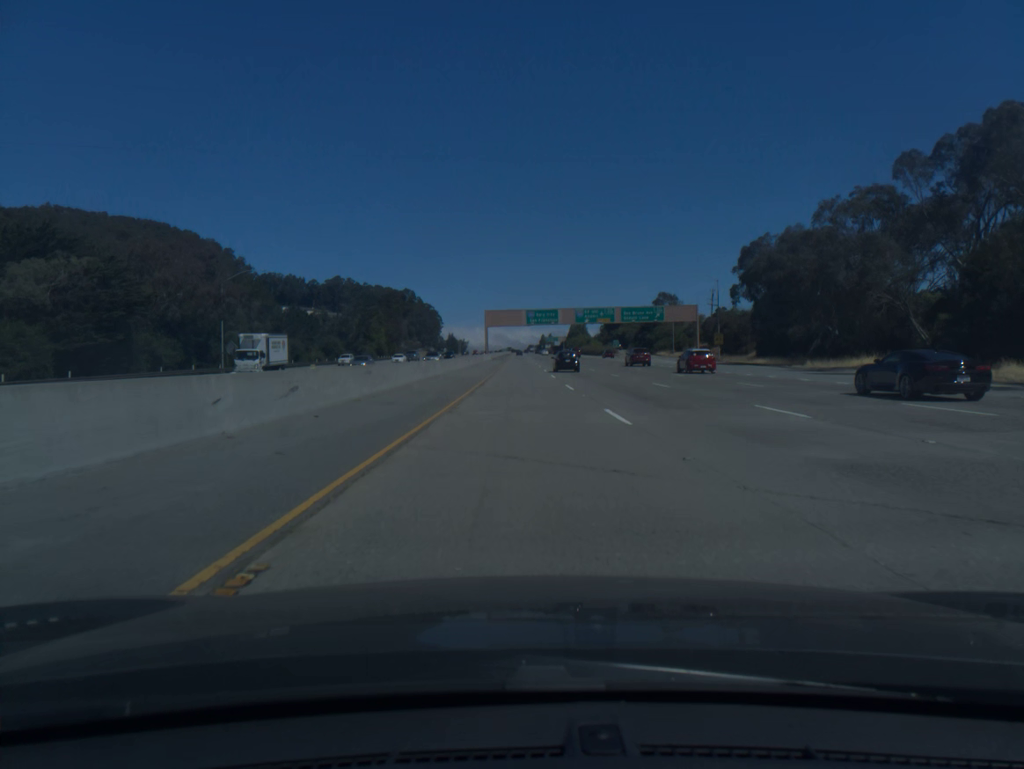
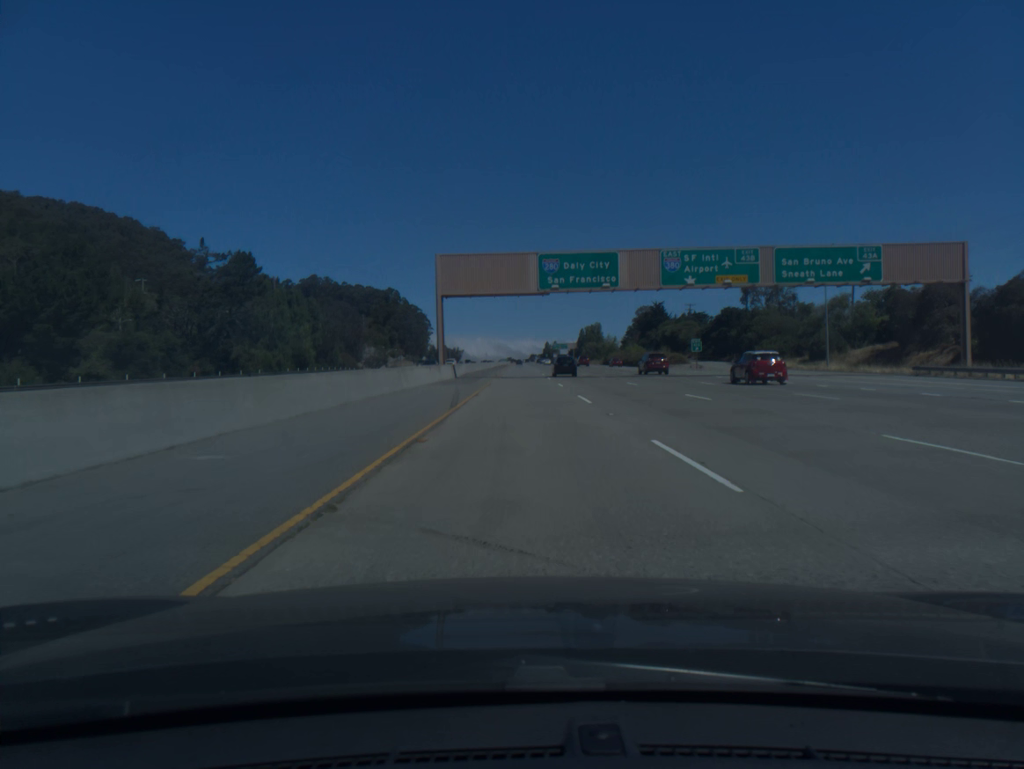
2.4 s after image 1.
(+0.1, +79.7) m; 0°
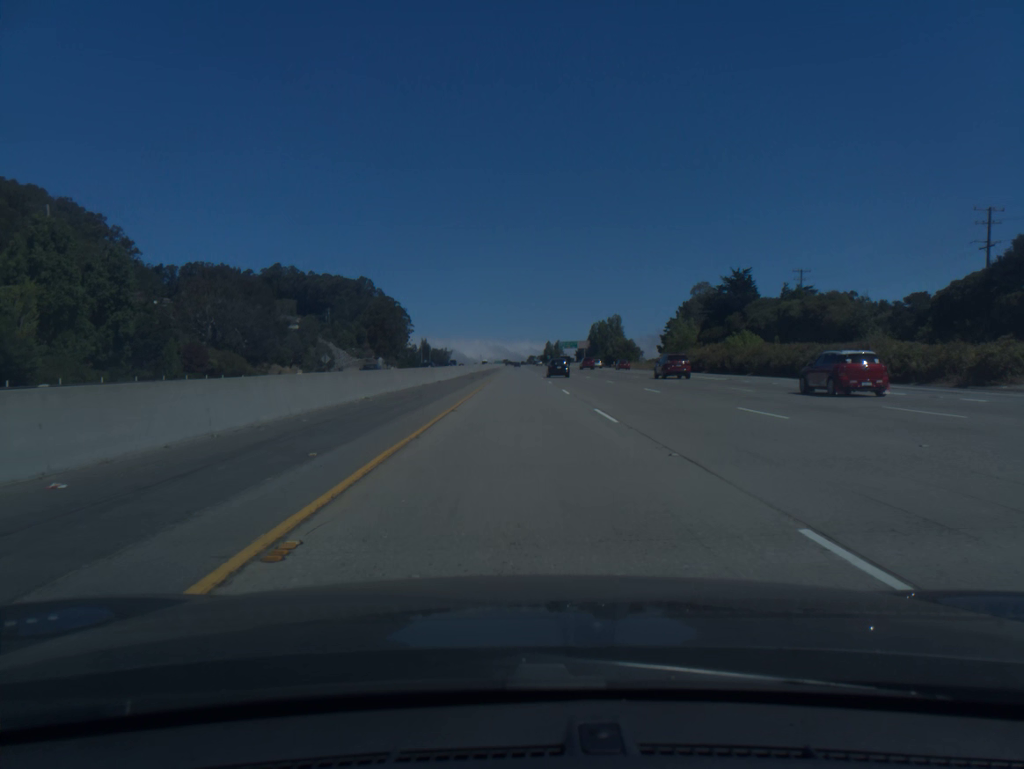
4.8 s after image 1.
(+0.2, +79.8) m; 0°
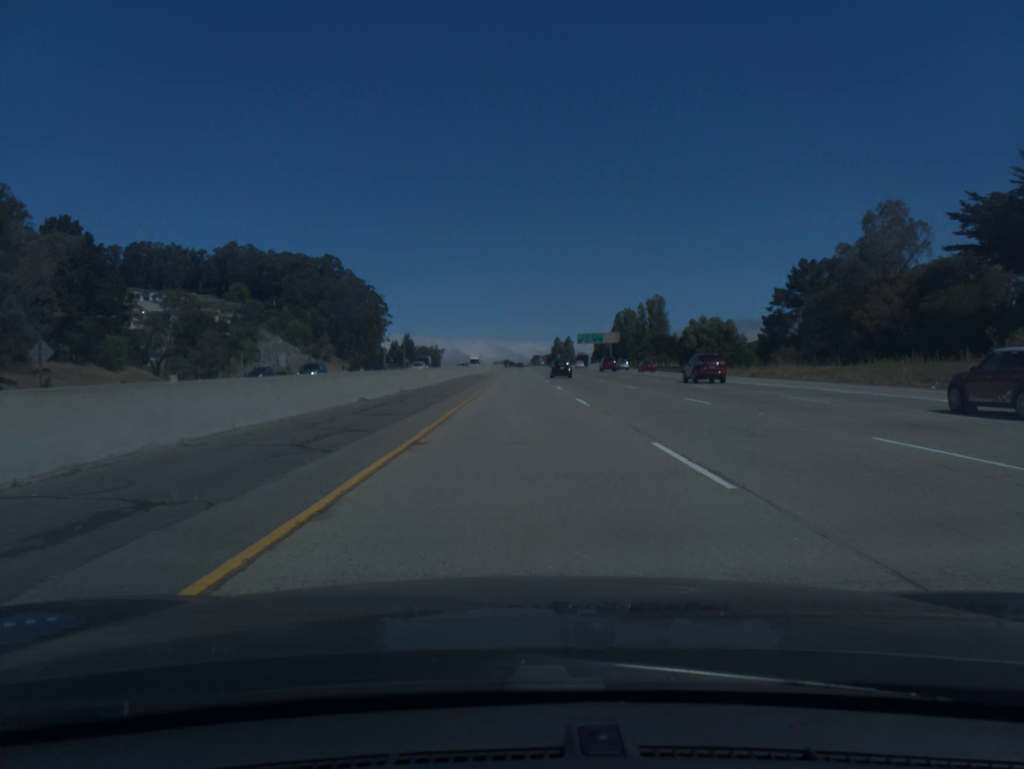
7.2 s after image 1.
(-0.2, +80.5) m; 0°
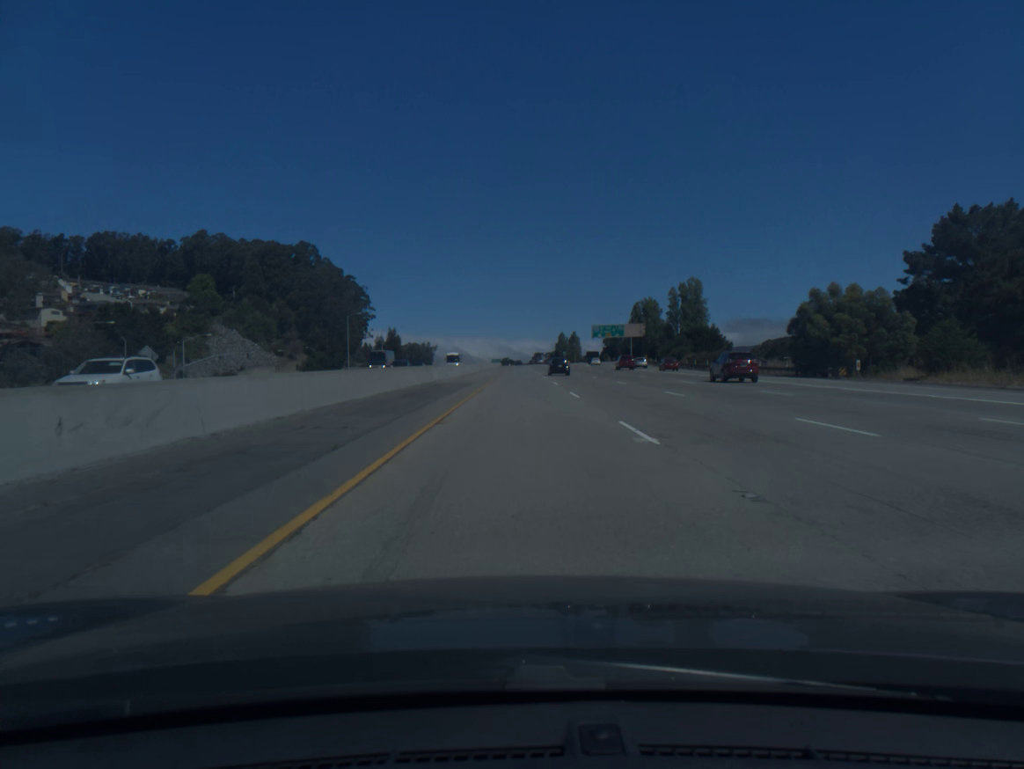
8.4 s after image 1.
(0.0, +40.3) m; 0°
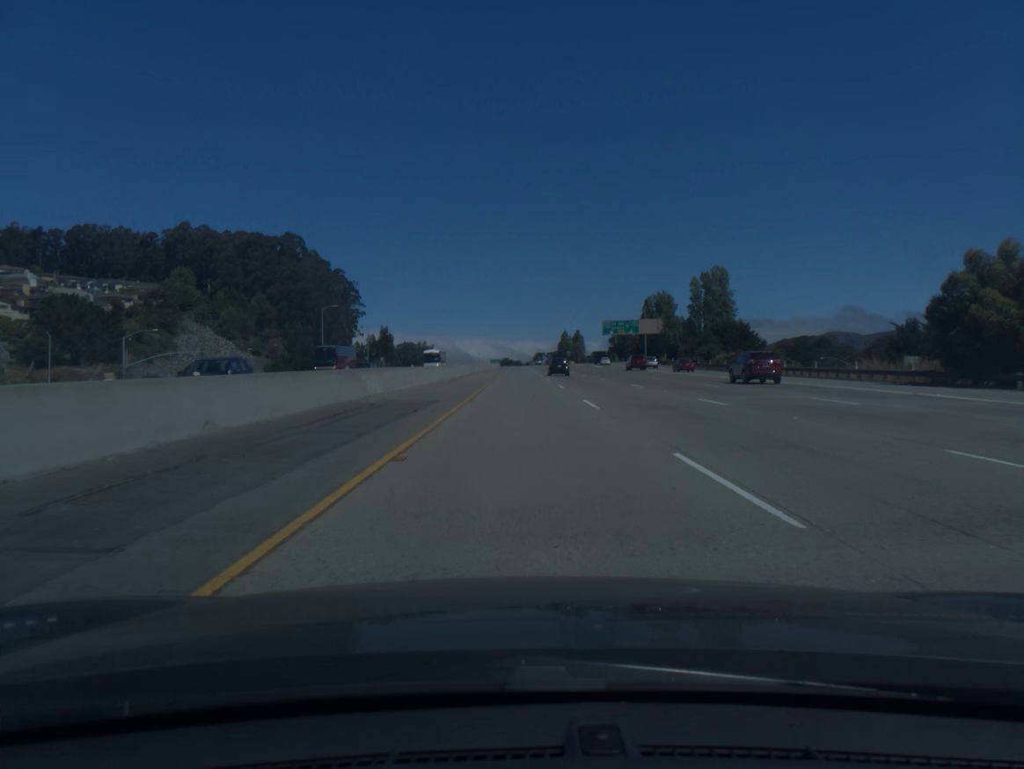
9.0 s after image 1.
(0.0, +20.2) m; 0°
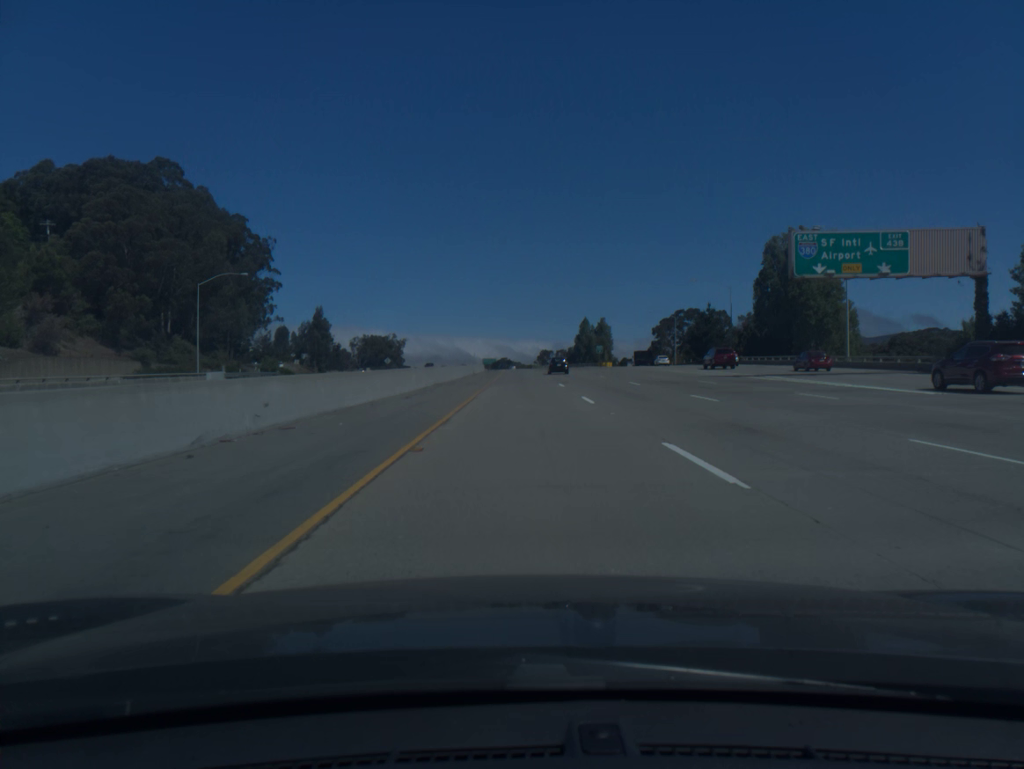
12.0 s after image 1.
(0.0, +101.0) m; 0°
